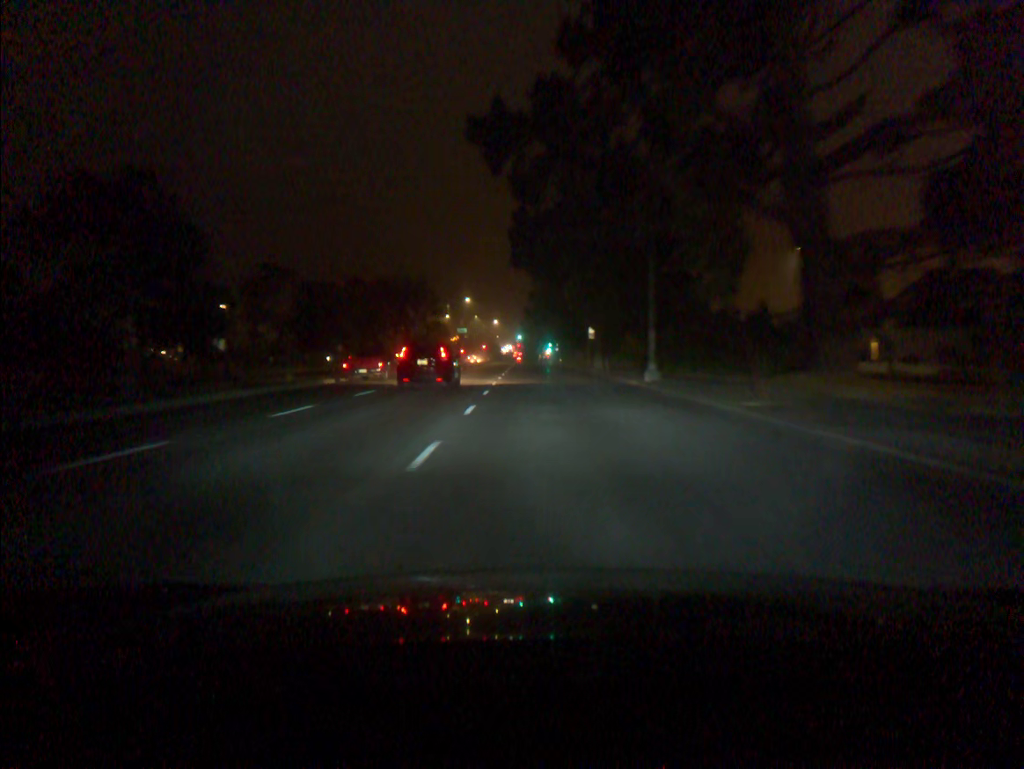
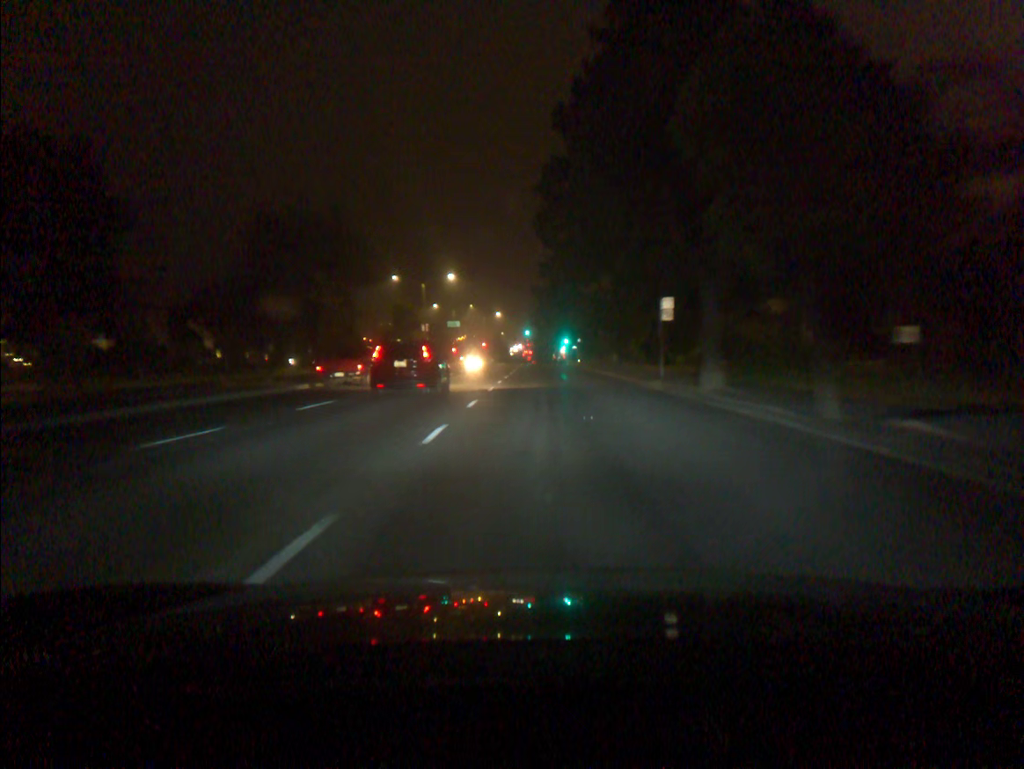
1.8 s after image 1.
(-0.3, +34.3) m; -1°
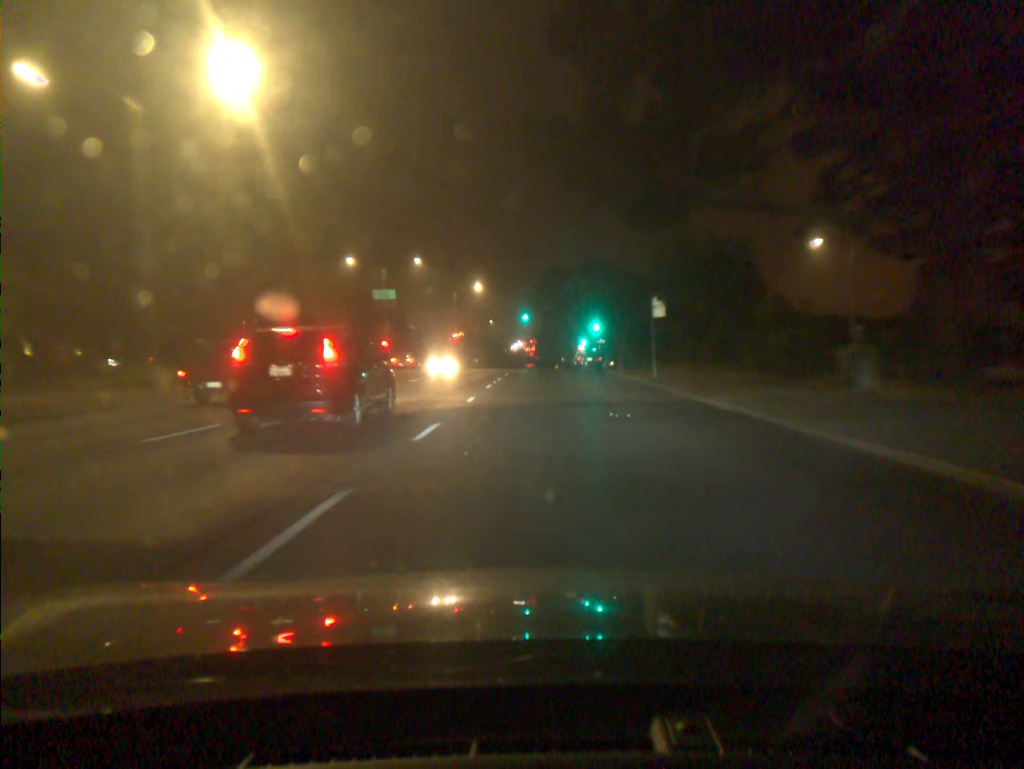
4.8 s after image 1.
(-0.1, +57.6) m; 0°
